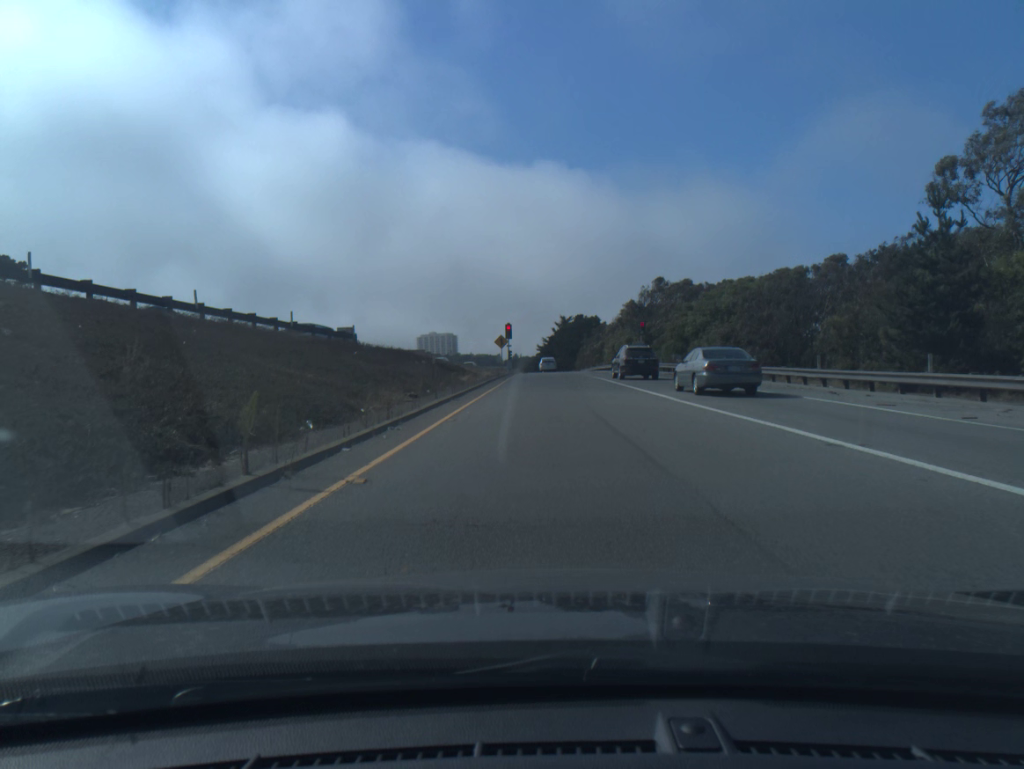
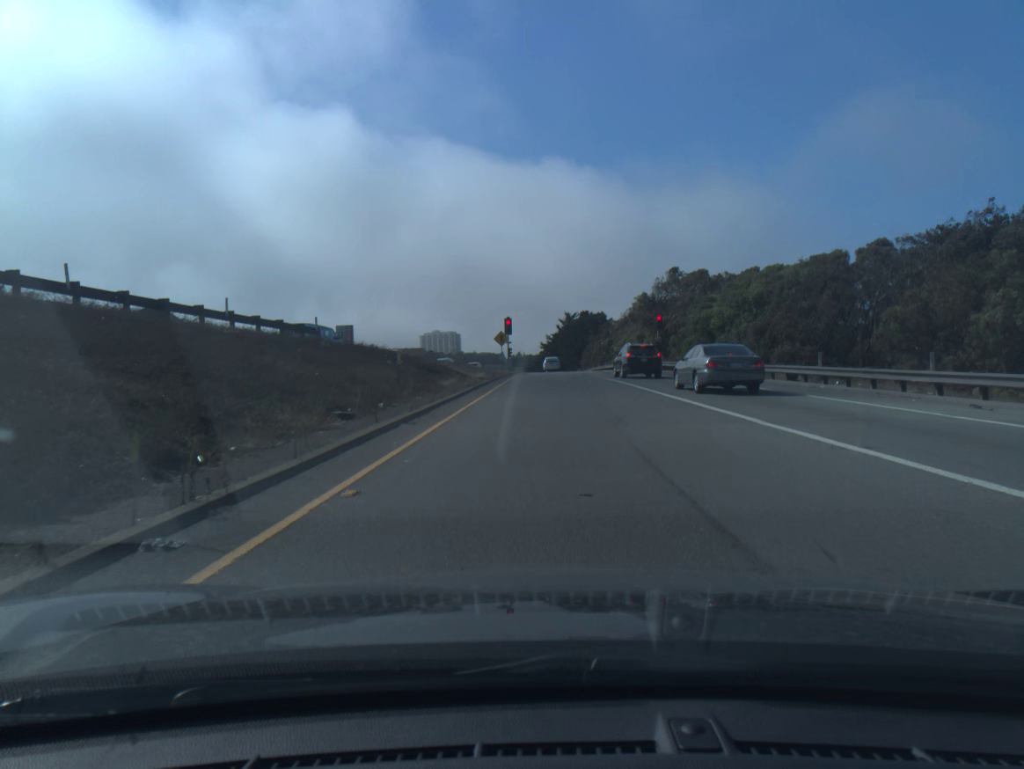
(0.0, +8.0) m; 0°
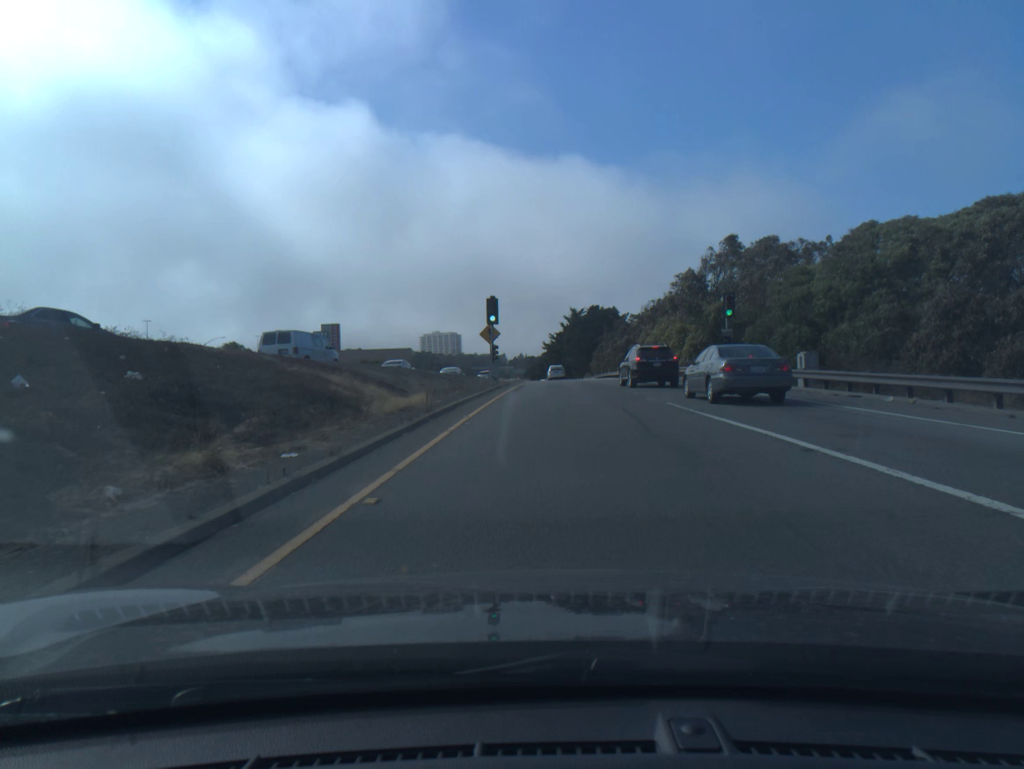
(0.0, +22.4) m; 0°
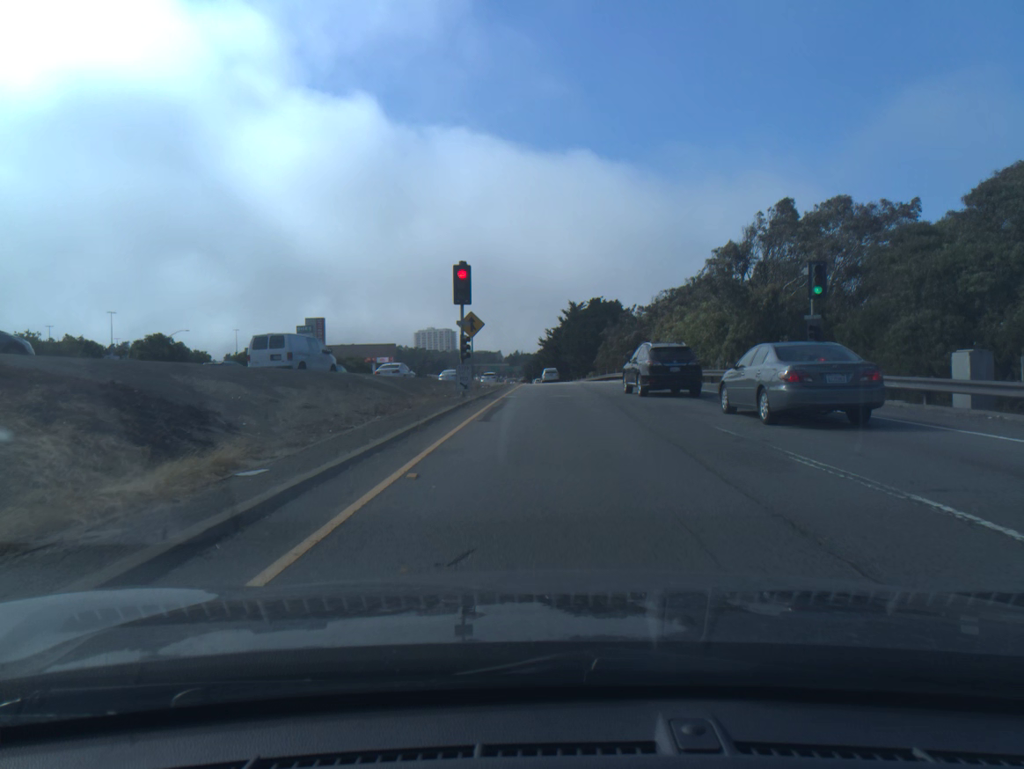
(0.0, +13.4) m; 0°
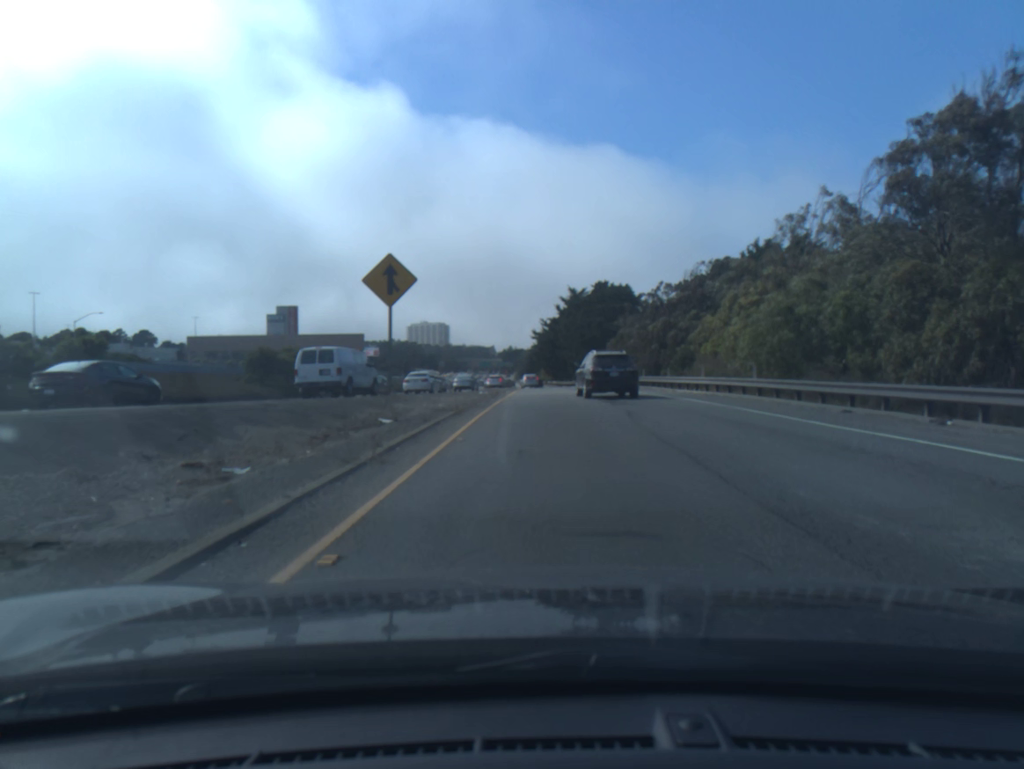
(+0.1, +25.3) m; 0°
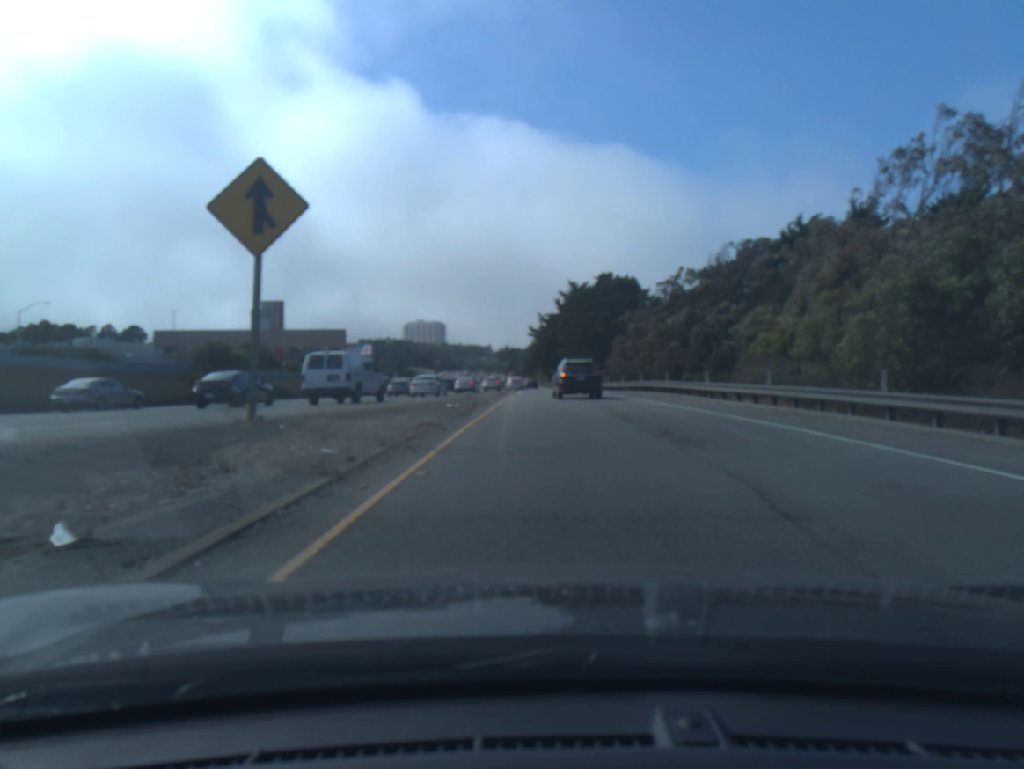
(0.0, +10.8) m; 0°
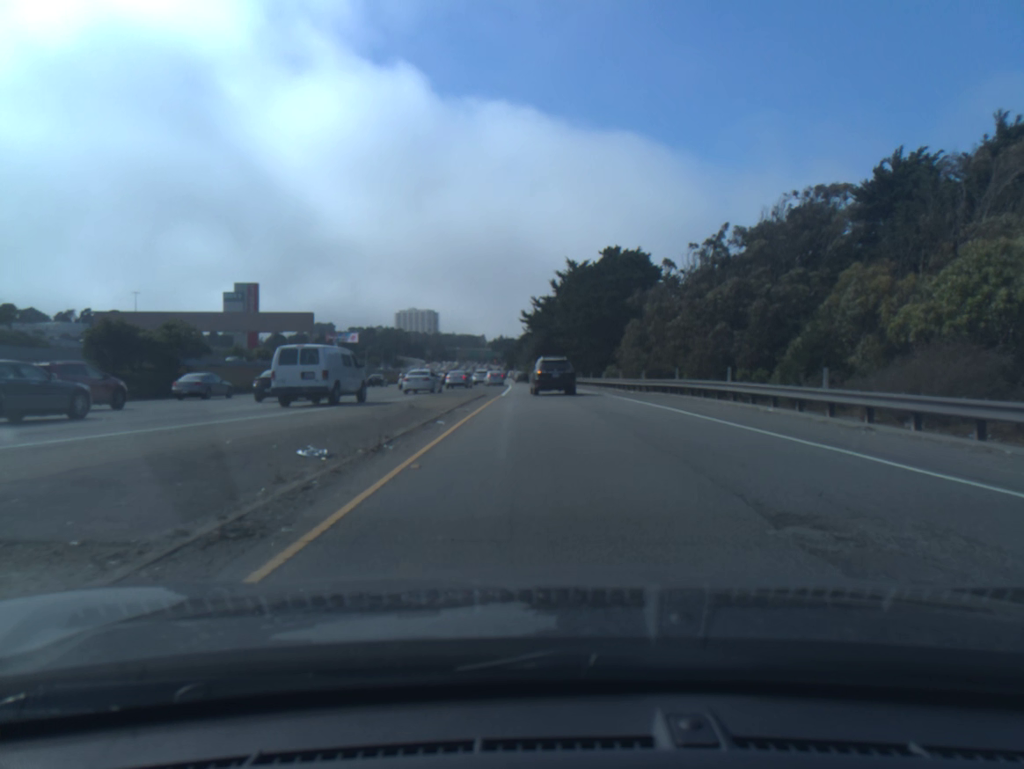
(0.0, +13.8) m; 0°
